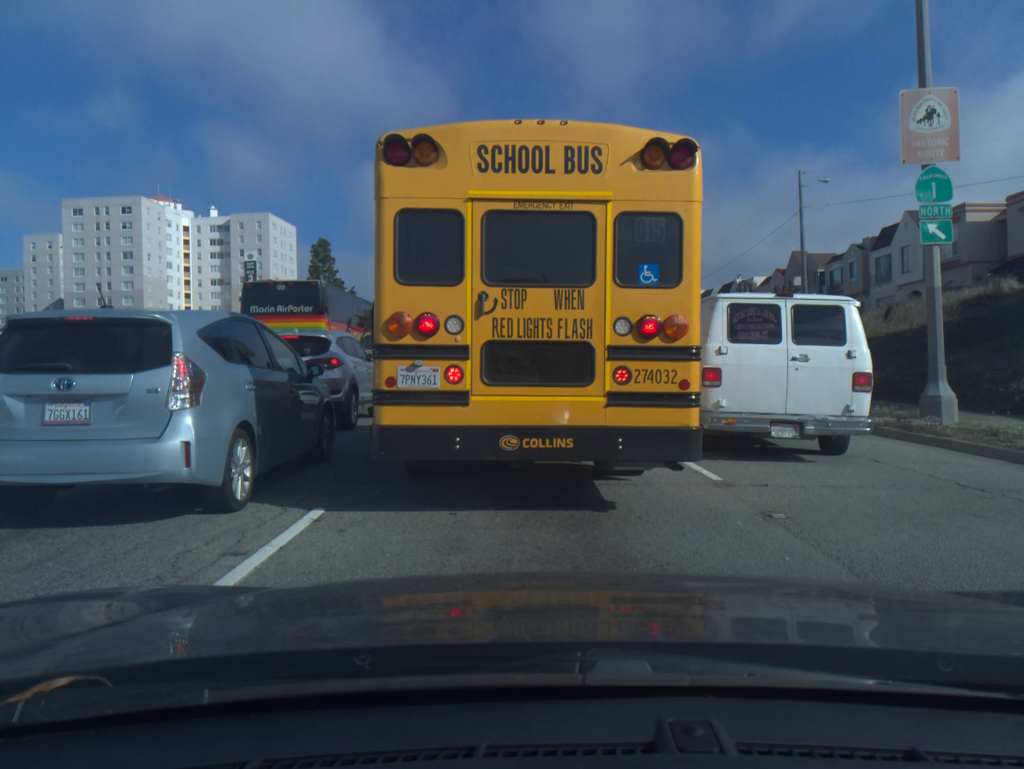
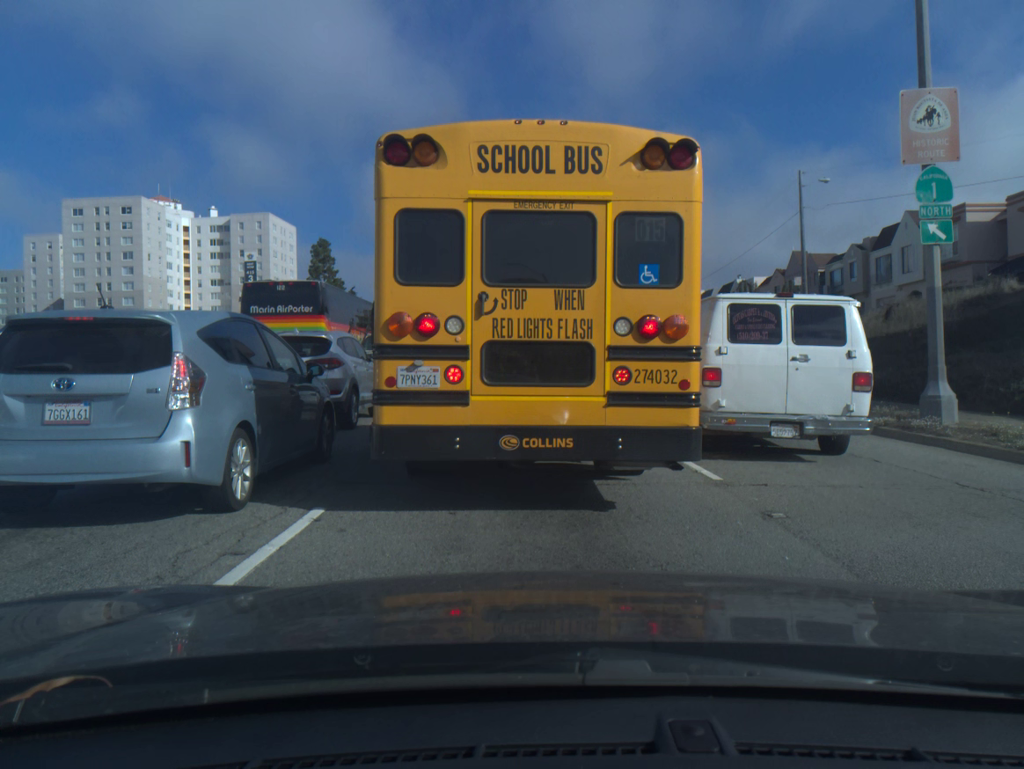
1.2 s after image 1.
(0.0, 0.0) m; 0°
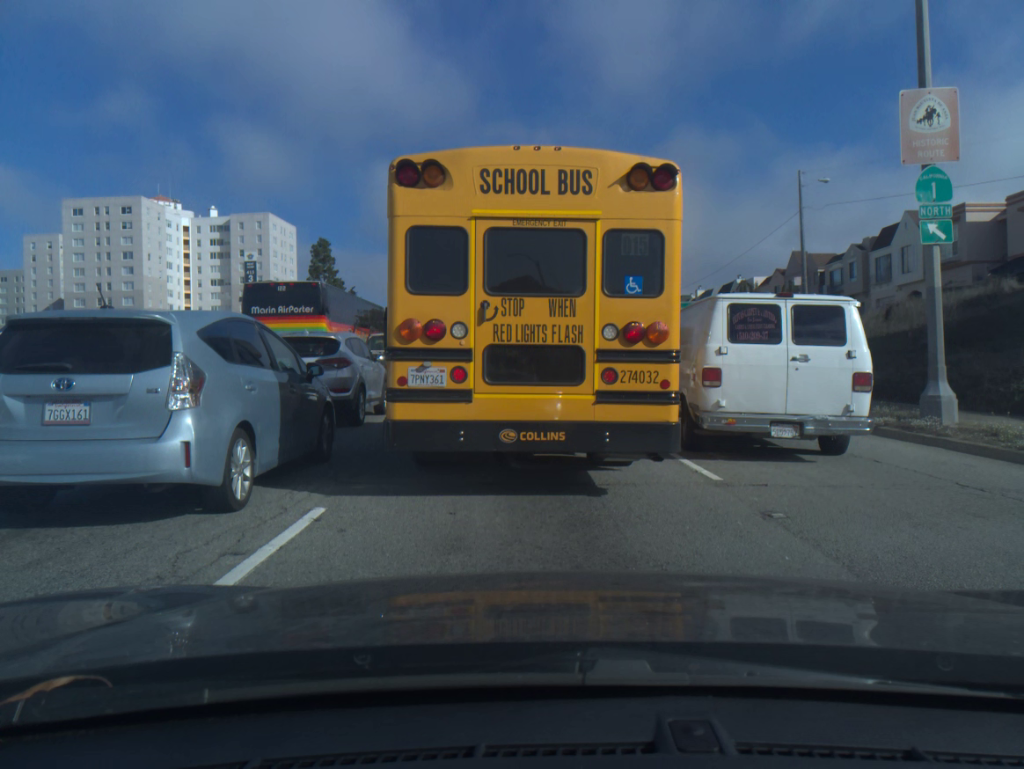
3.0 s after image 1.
(0.0, 0.0) m; 0°
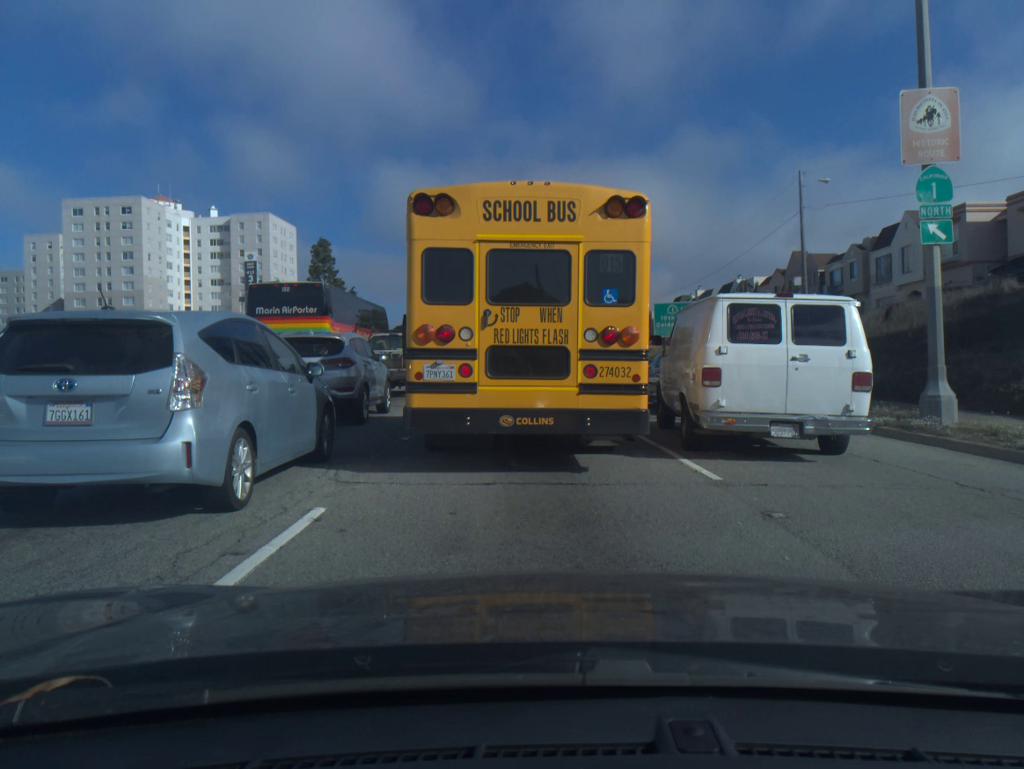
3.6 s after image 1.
(0.0, 0.0) m; 0°
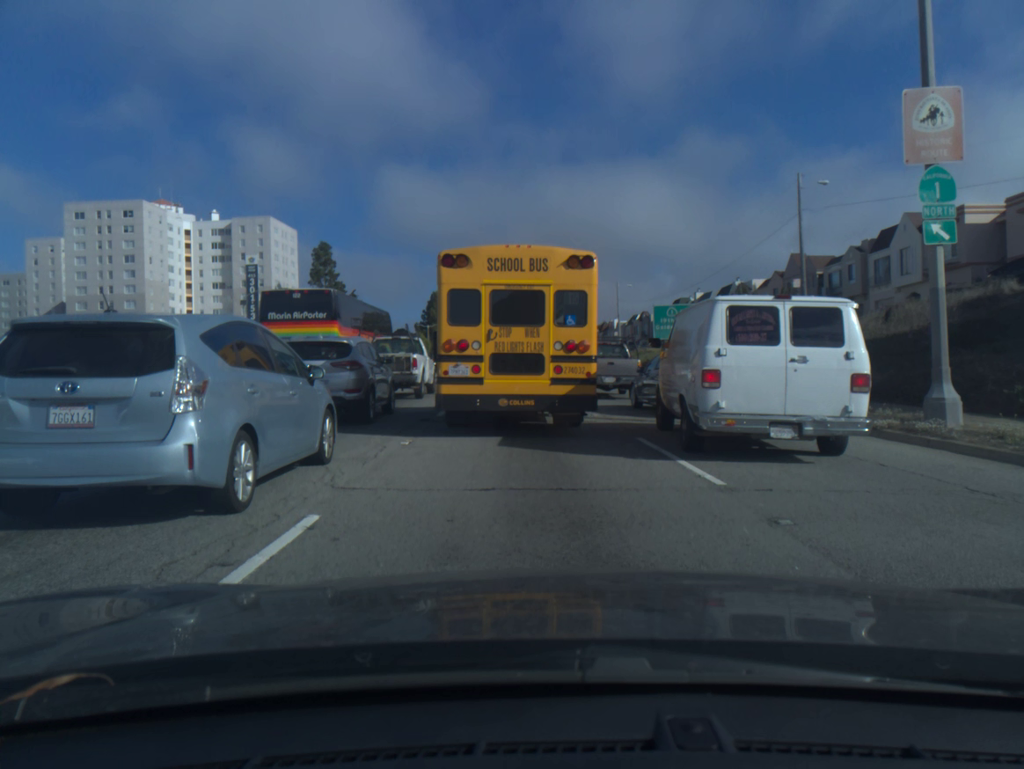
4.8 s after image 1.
(0.0, +0.2) m; 0°
